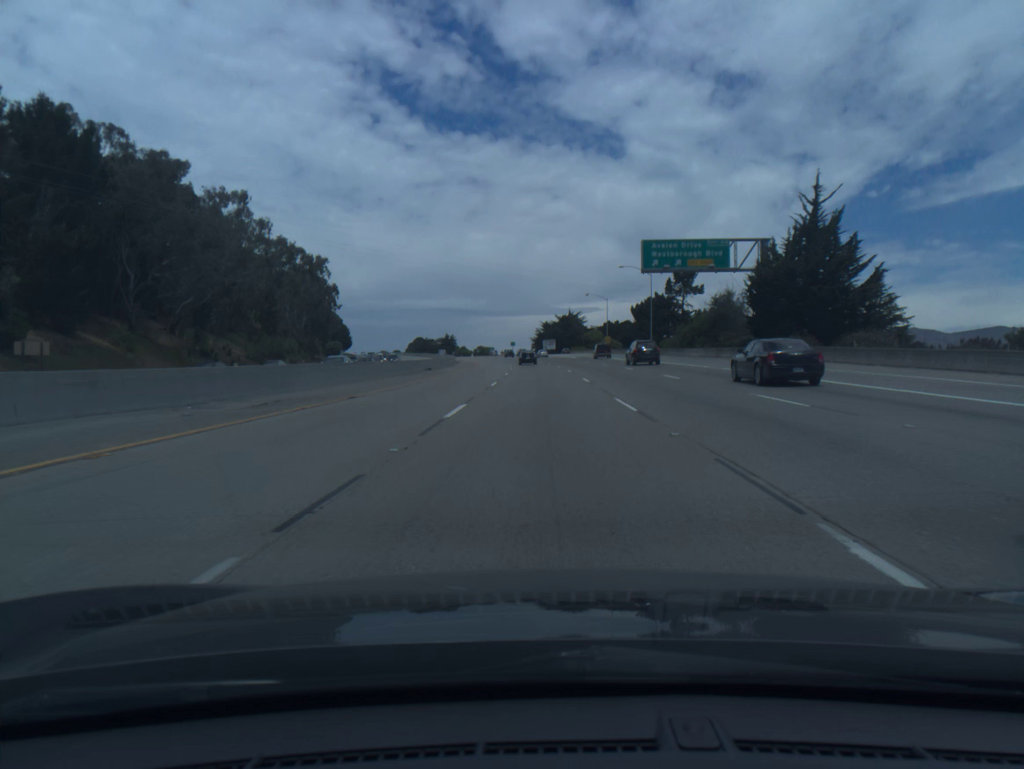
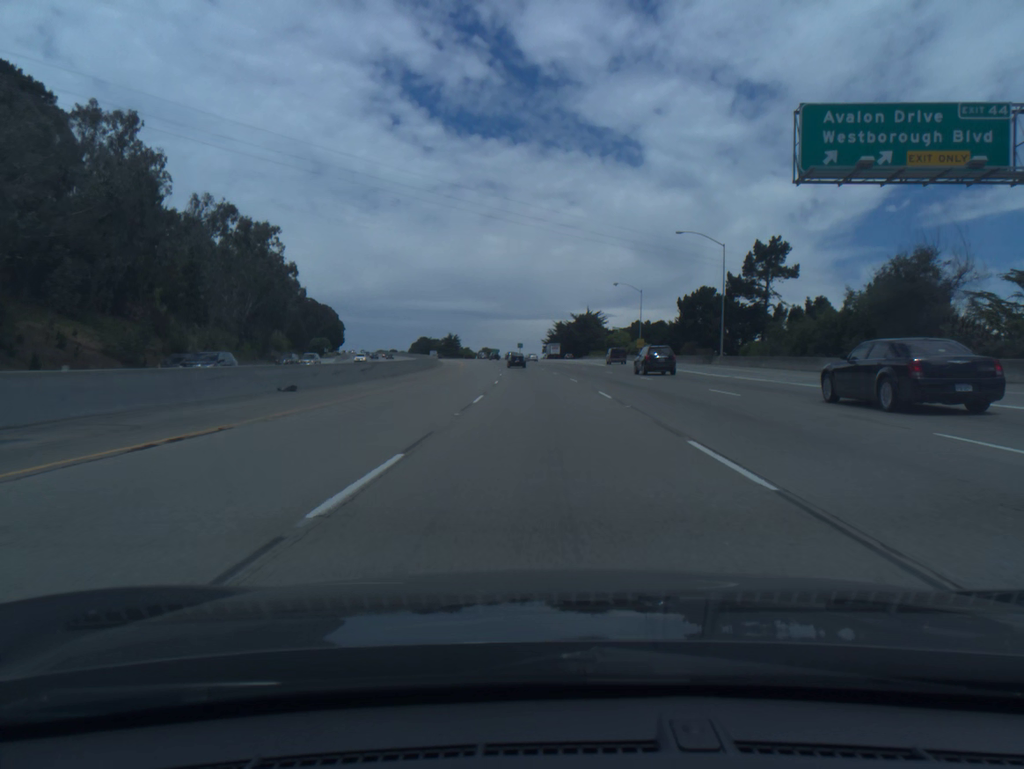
(-0.2, +38.1) m; -1°
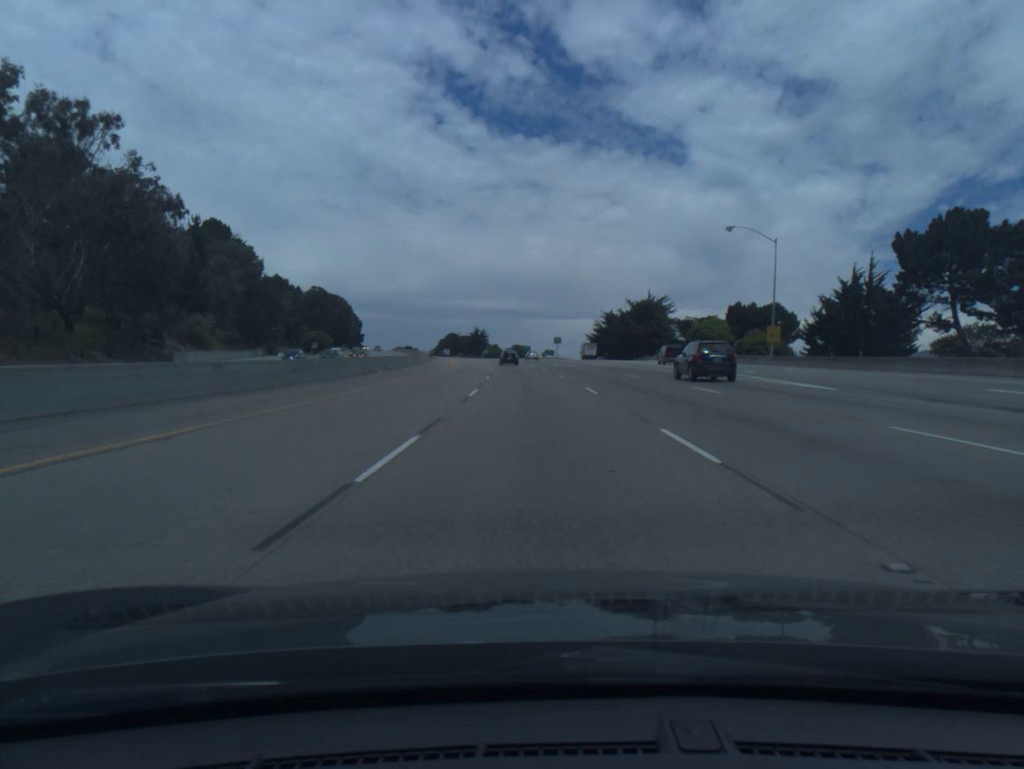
(-1.2, +56.9) m; -3°
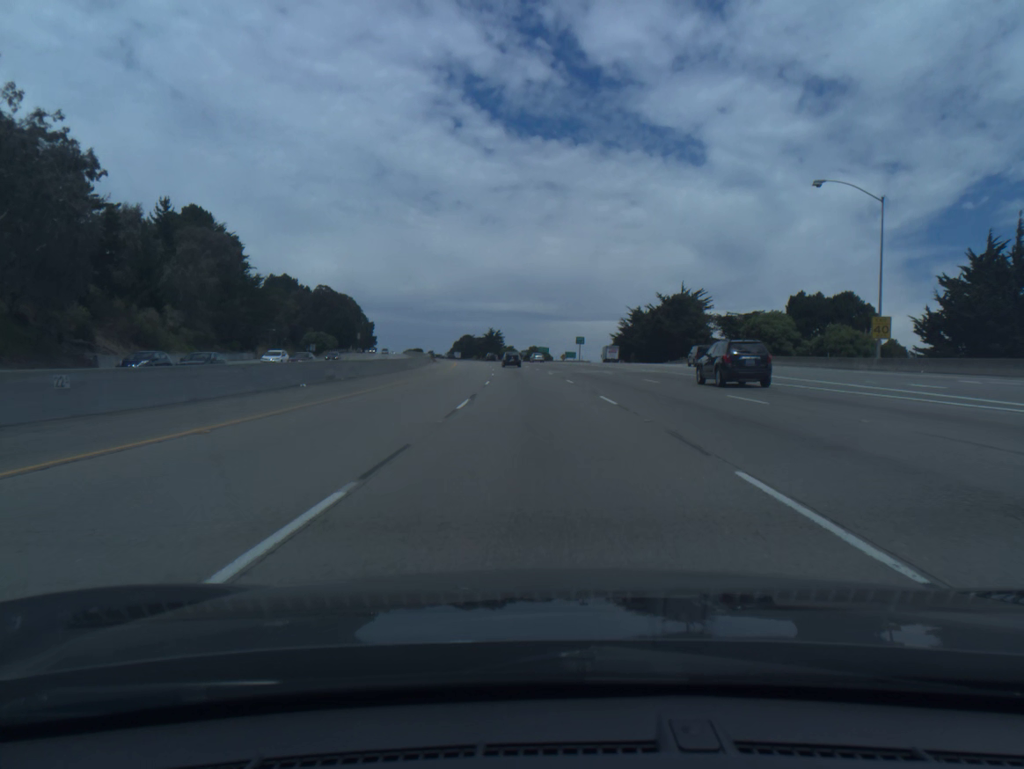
(-0.2, +18.9) m; -1°
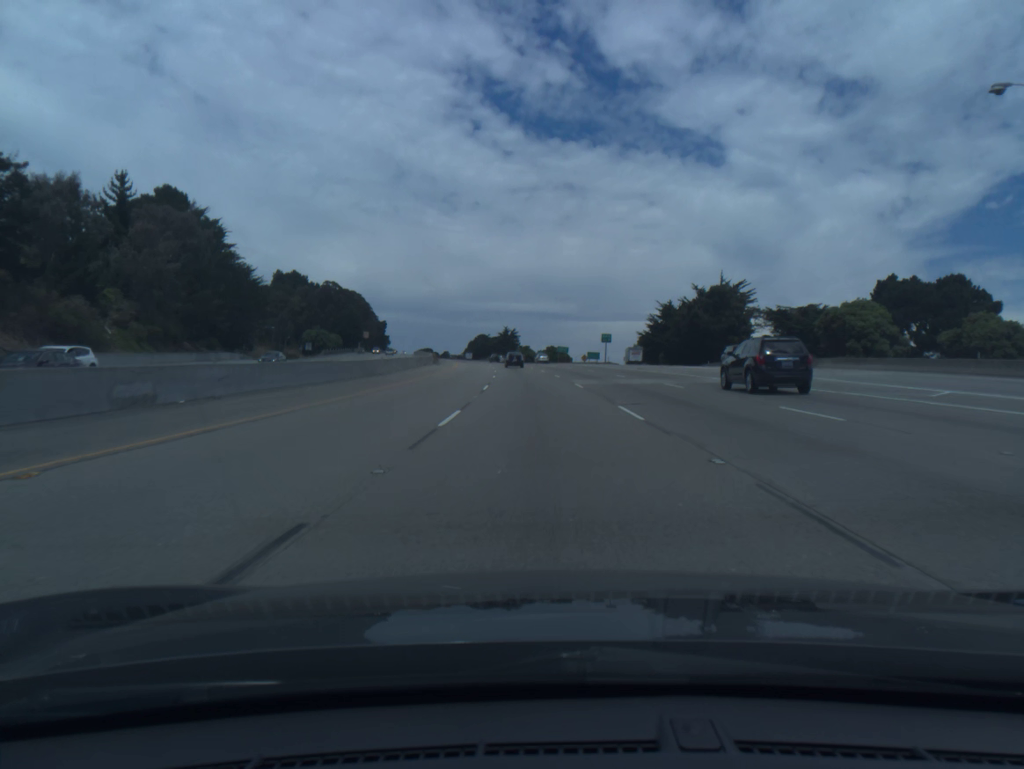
(-0.2, +18.9) m; -1°
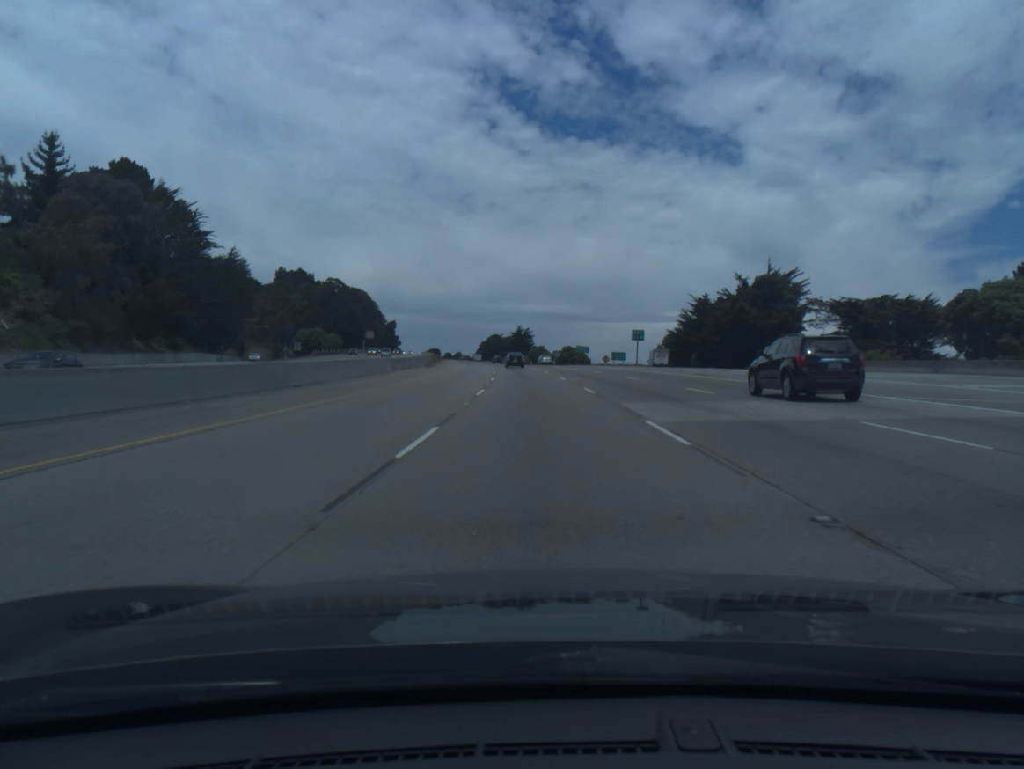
(-0.2, +18.9) m; -1°
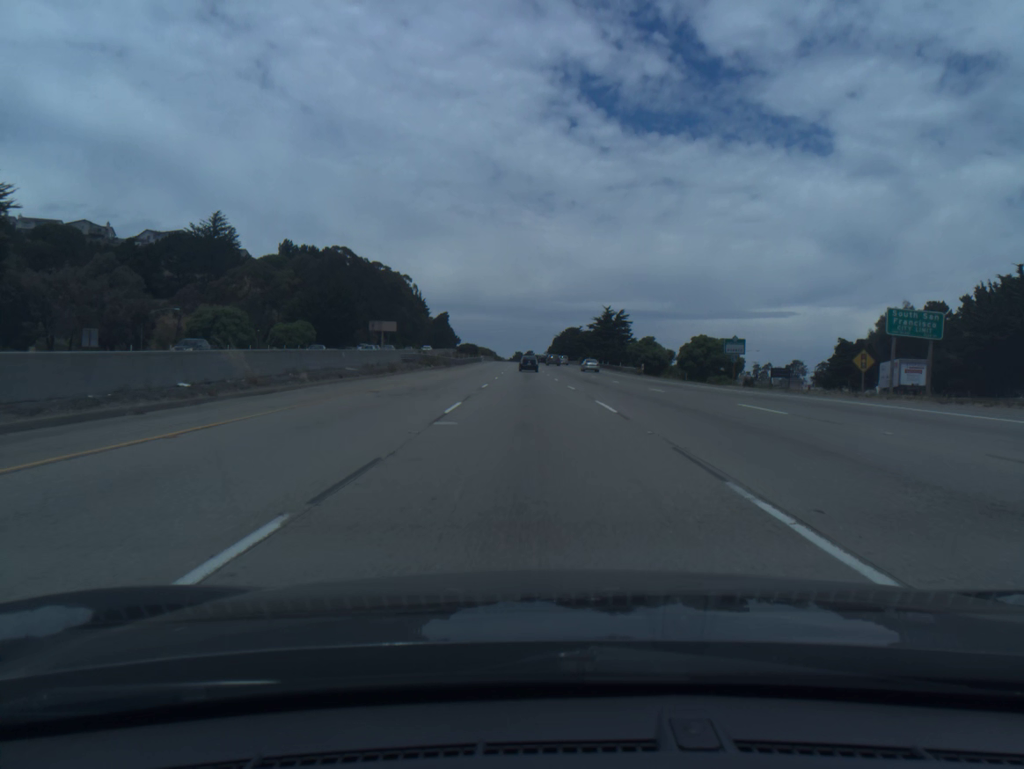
(-4.5, +94.5) m; -6°
